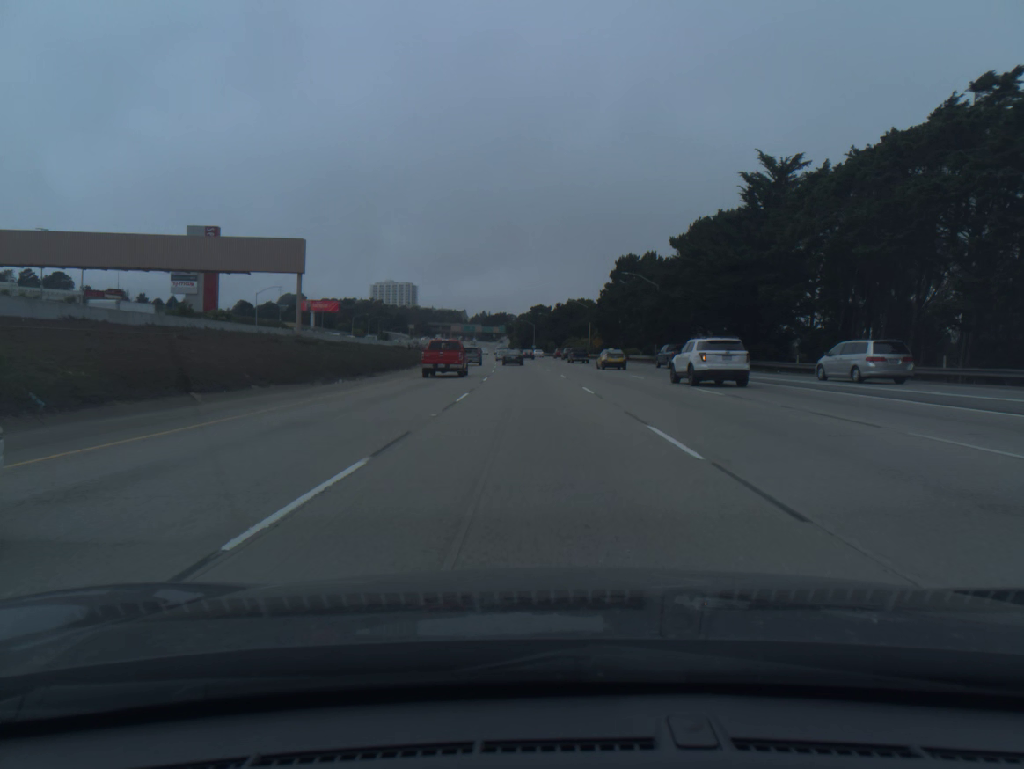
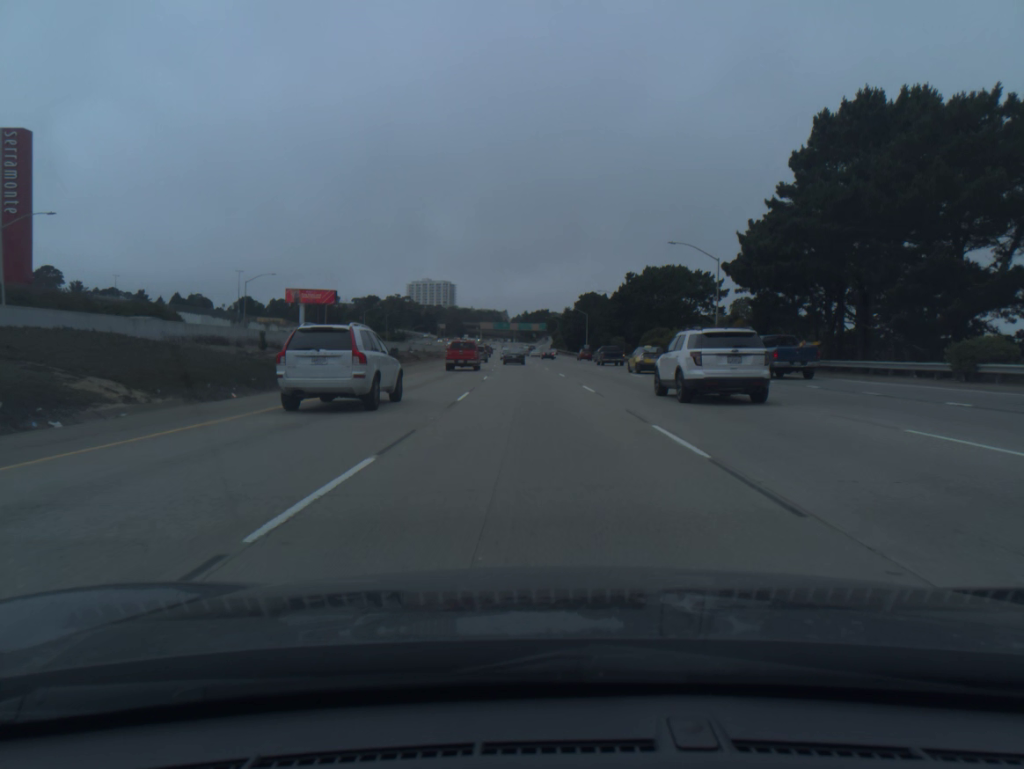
(-2.2, +72.8) m; -3°
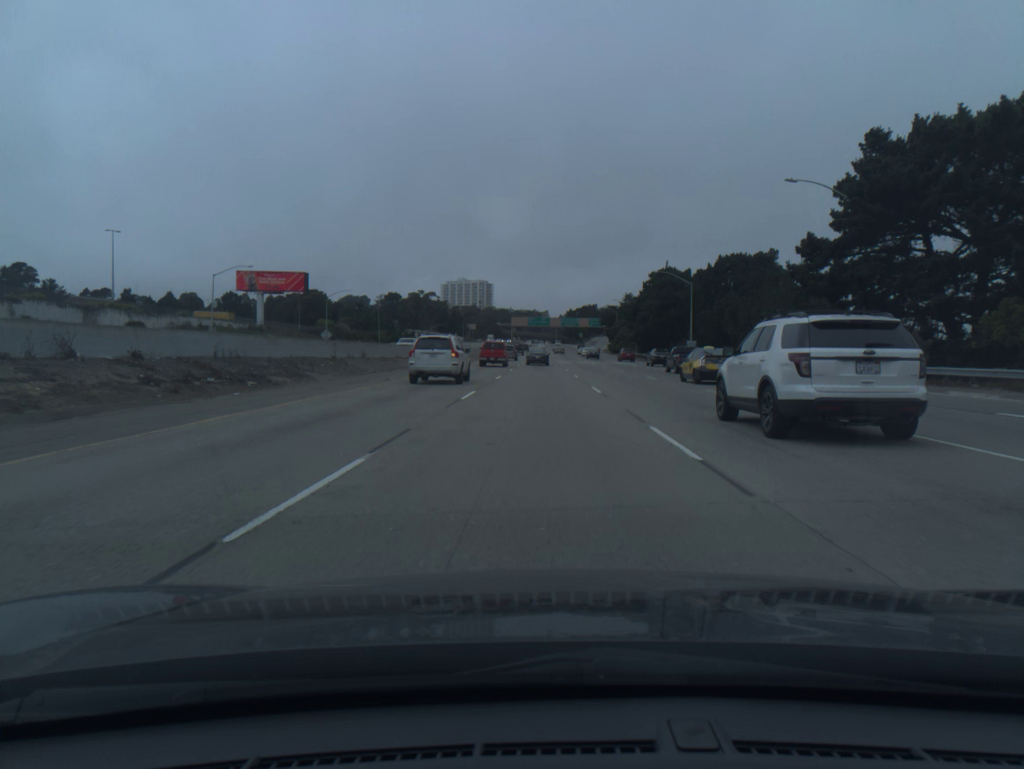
(-2.1, +73.0) m; -3°
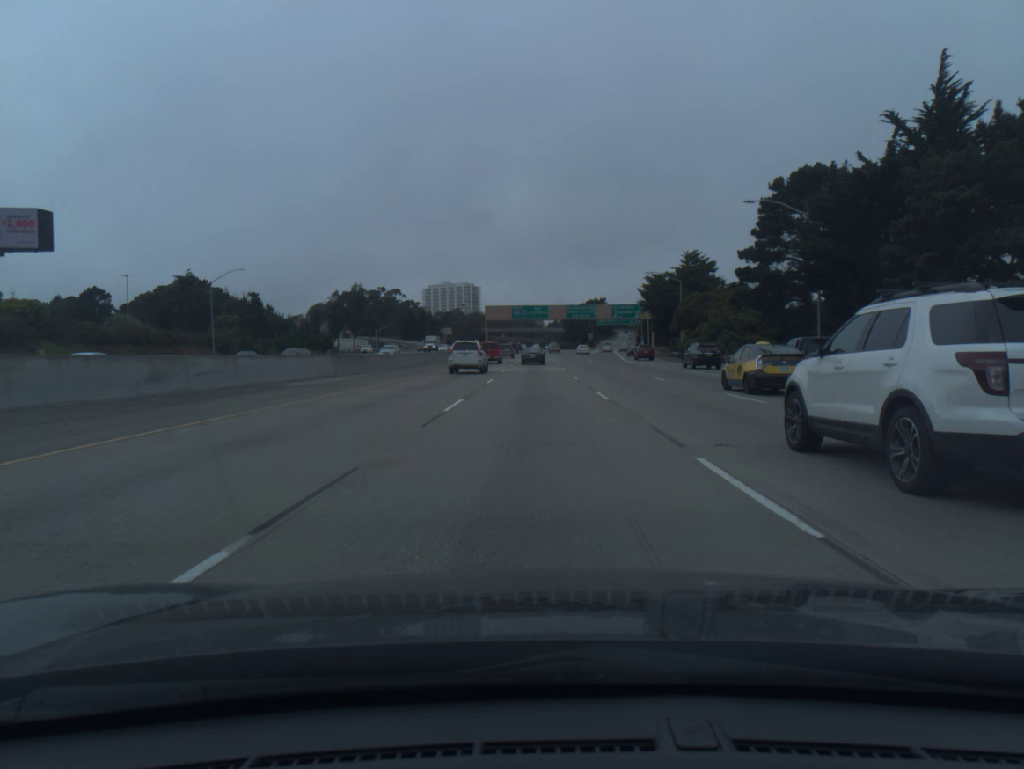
(+0.1, +91.4) m; 0°
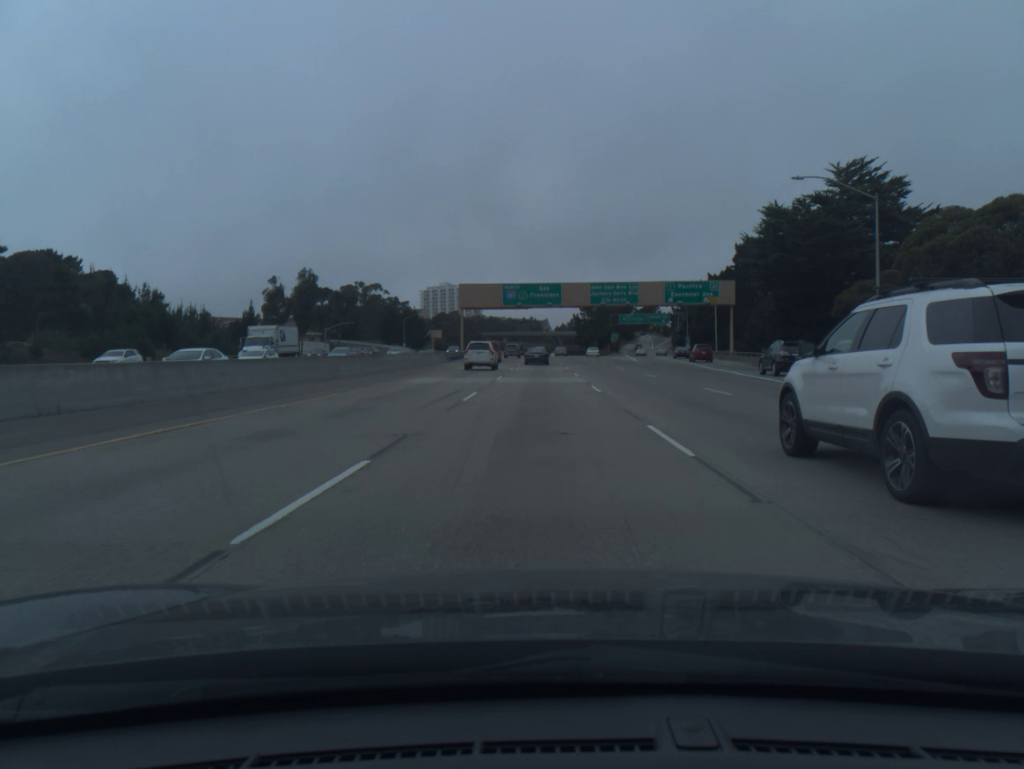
(-0.2, +54.6) m; 0°
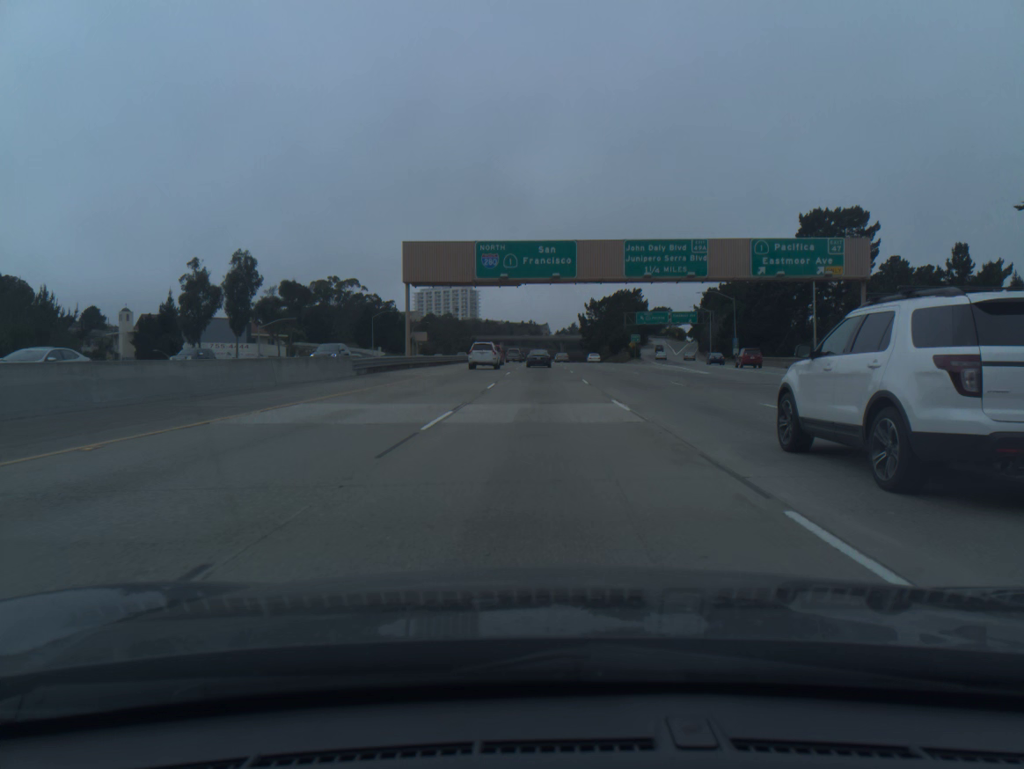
(0.0, +36.3) m; 0°
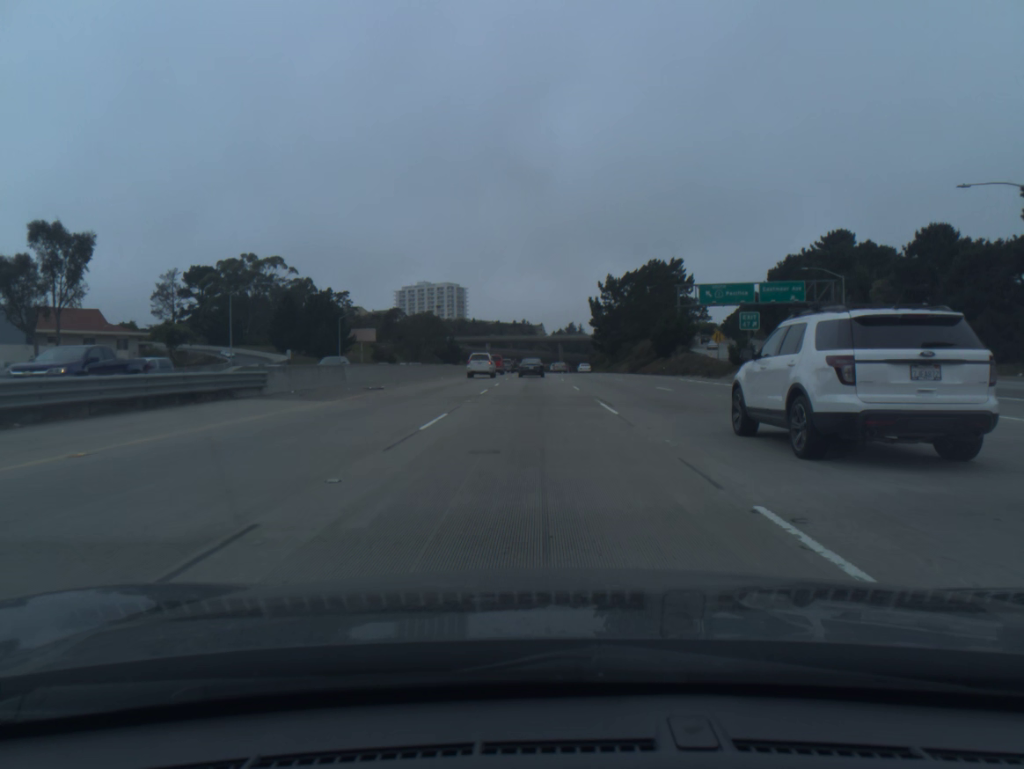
(+0.4, +72.5) m; 0°
